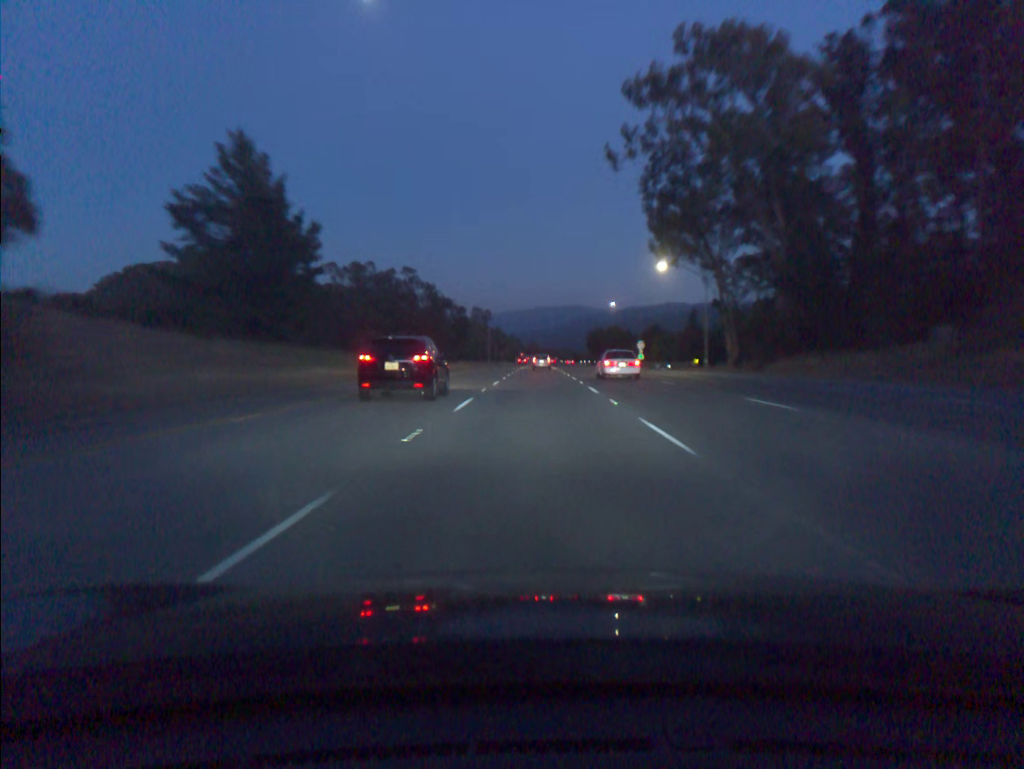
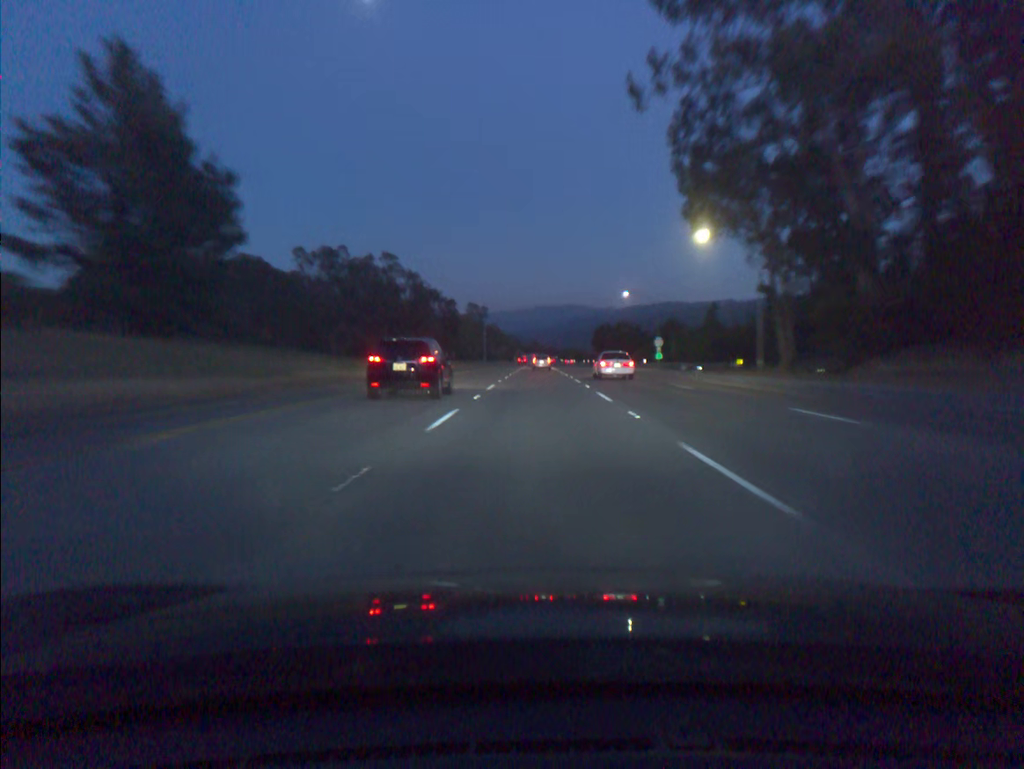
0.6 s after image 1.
(0.0, +18.4) m; 0°
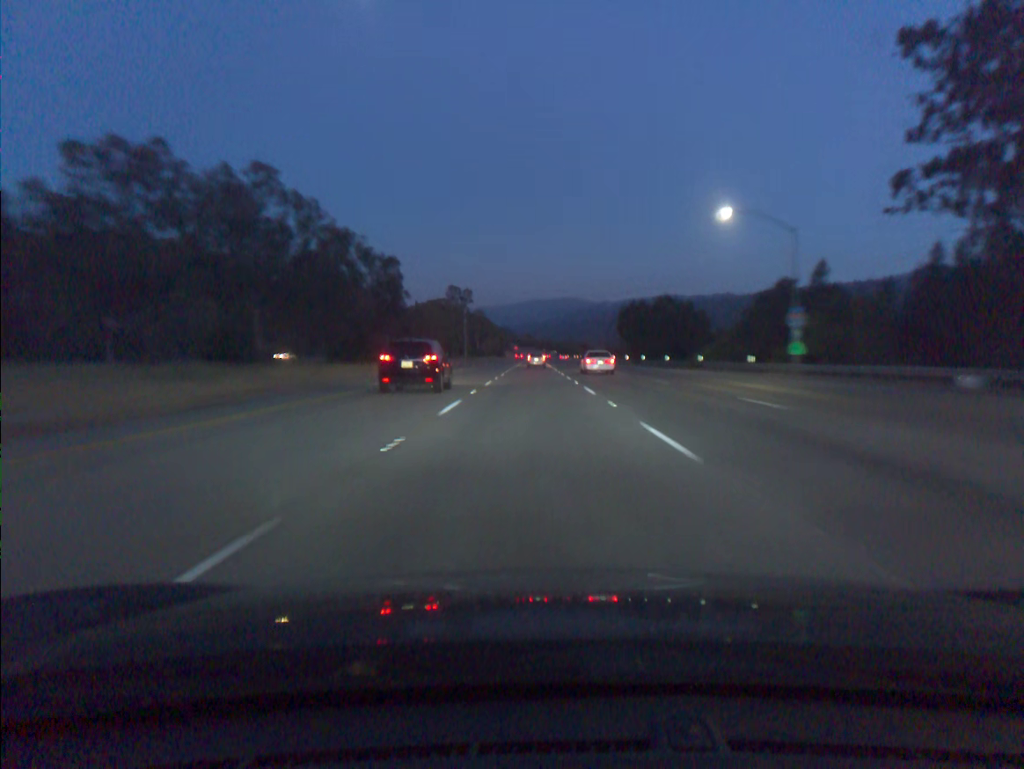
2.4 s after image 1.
(+0.2, +55.4) m; 0°
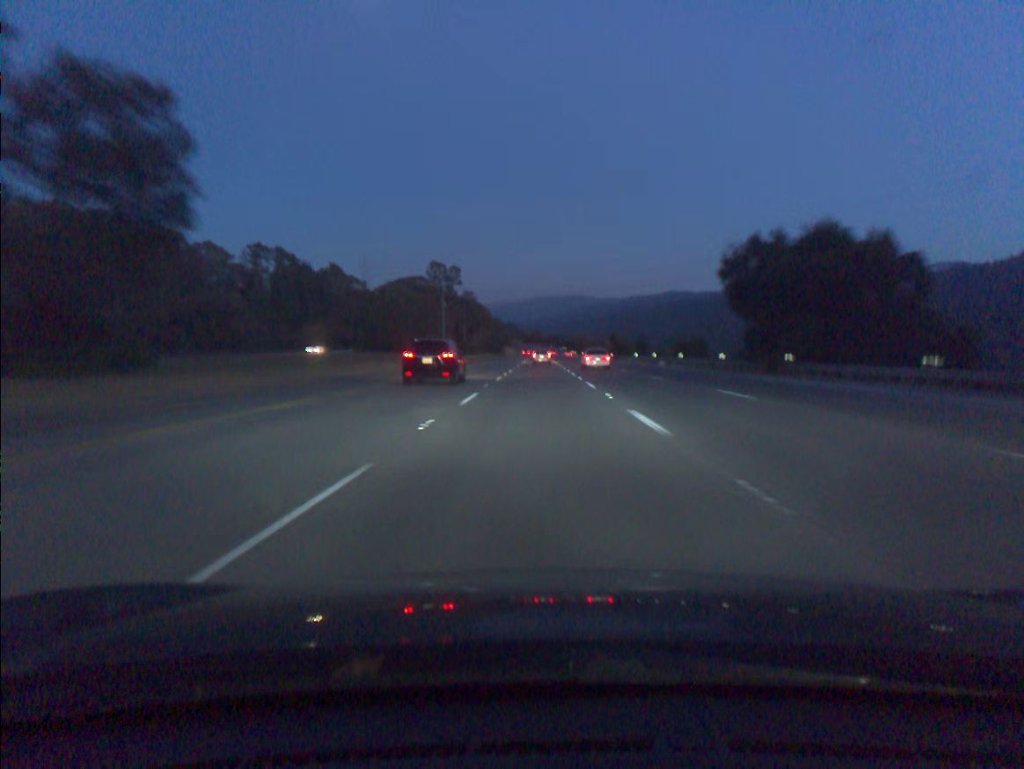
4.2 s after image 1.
(-0.2, +55.6) m; 0°
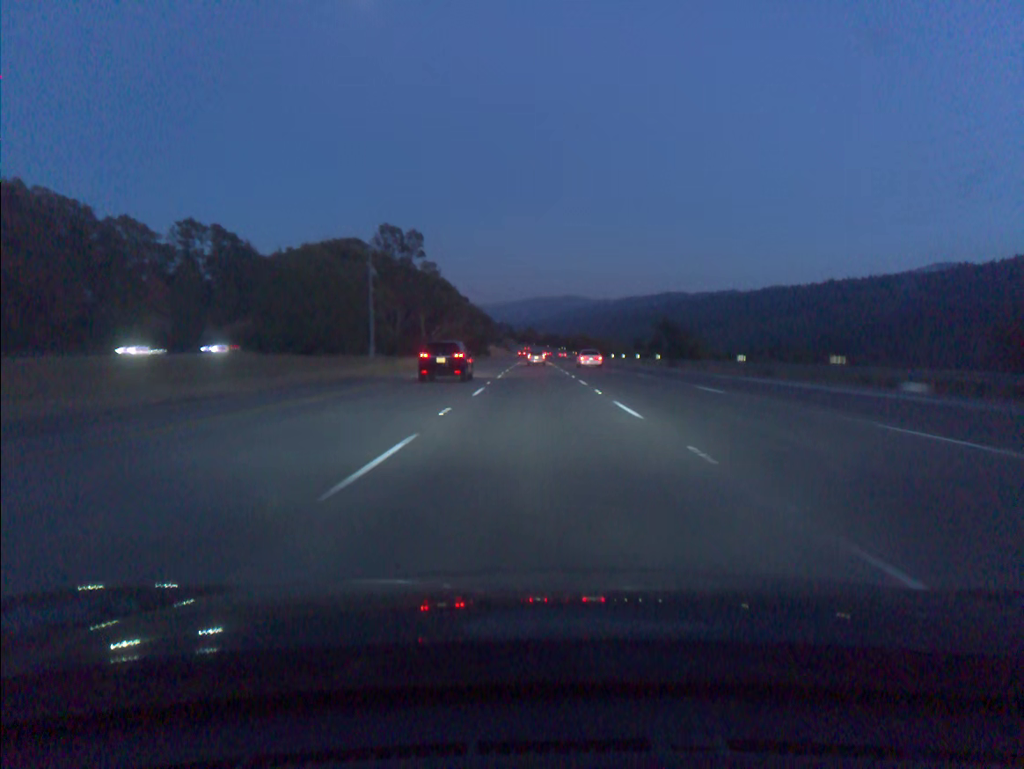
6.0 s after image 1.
(+0.2, +55.7) m; 0°
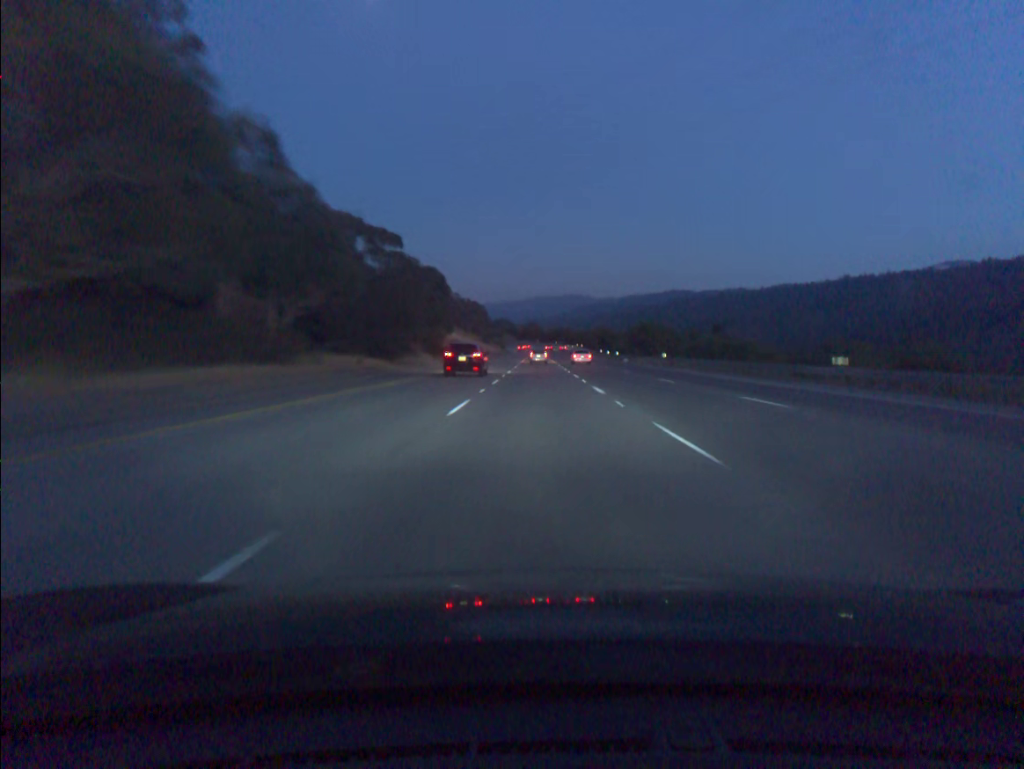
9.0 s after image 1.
(-0.2, +92.8) m; 0°
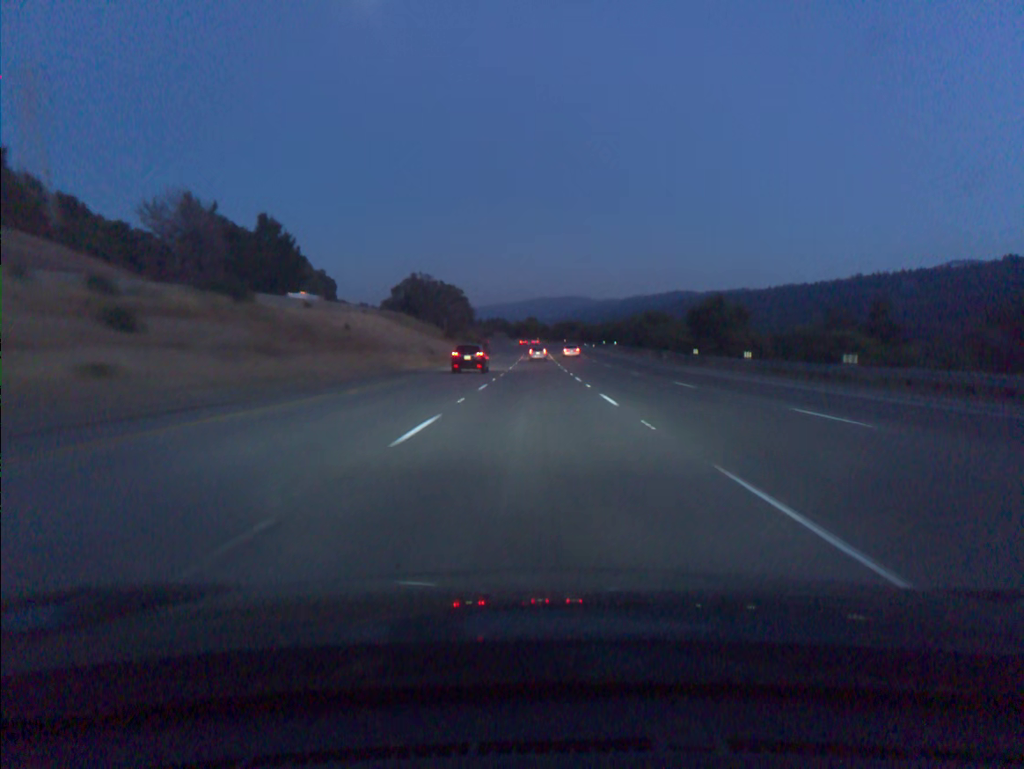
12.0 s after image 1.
(+0.2, +92.7) m; 0°
